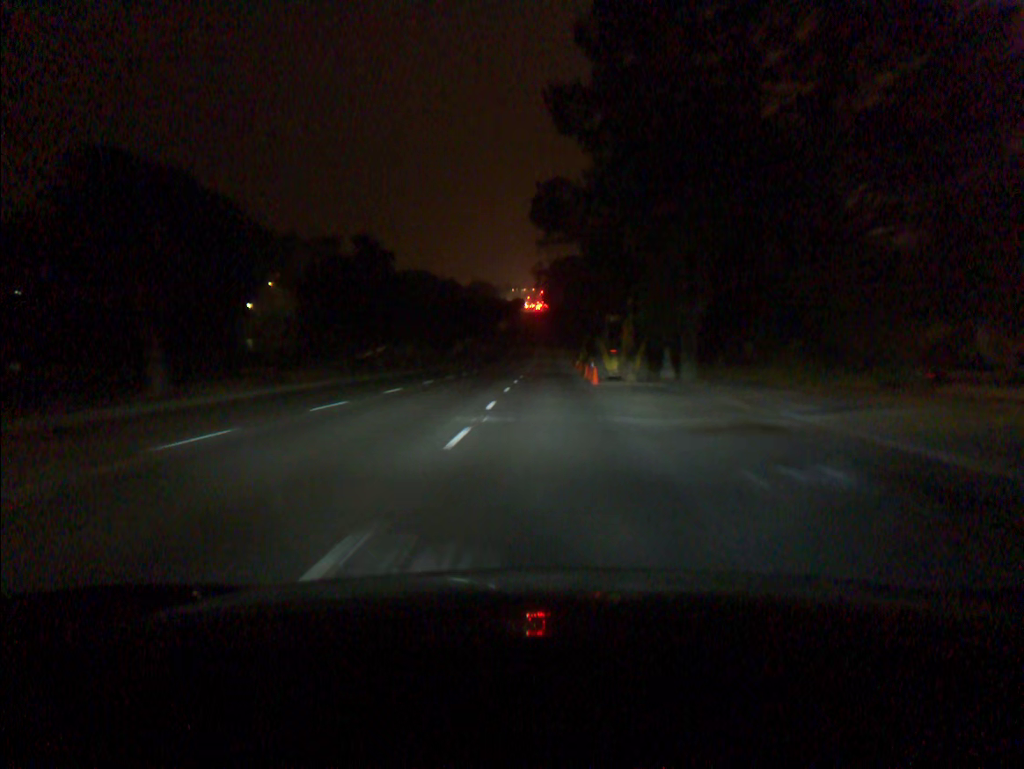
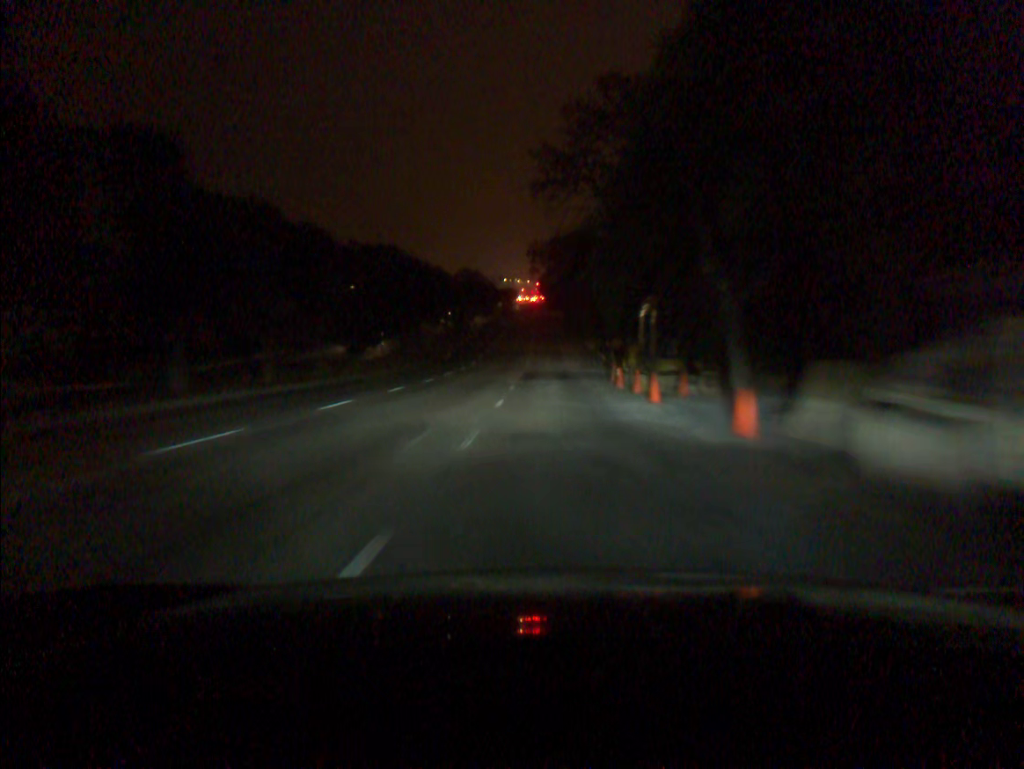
(+0.1, +36.4) m; 0°
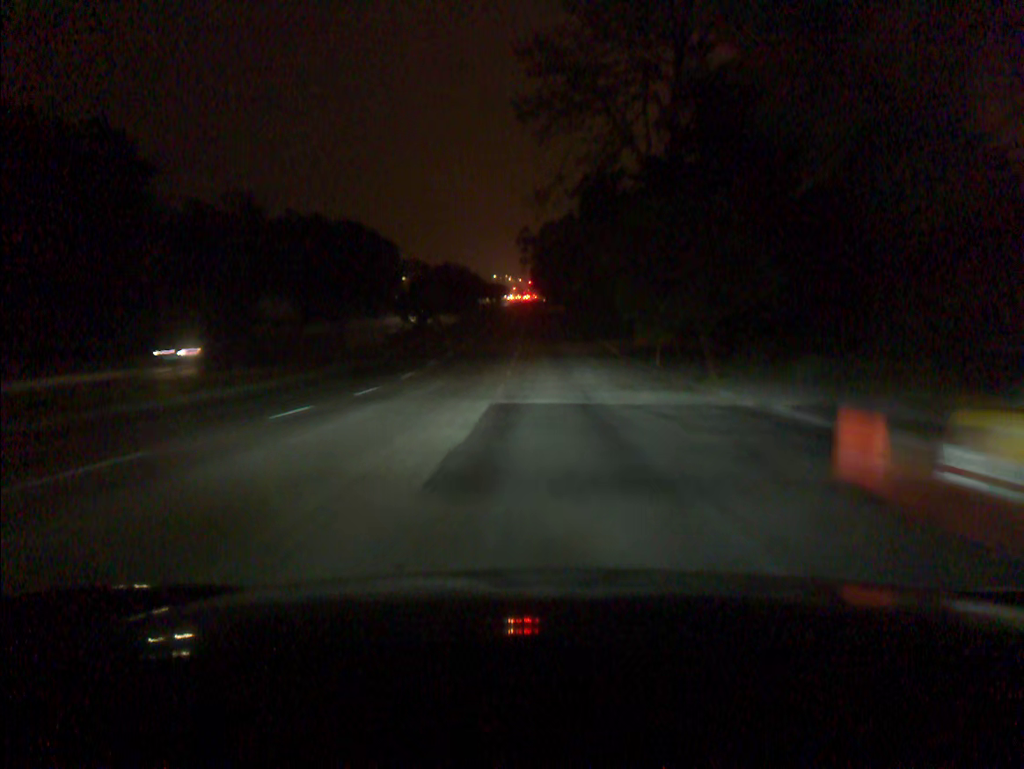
(+0.1, +24.6) m; +1°
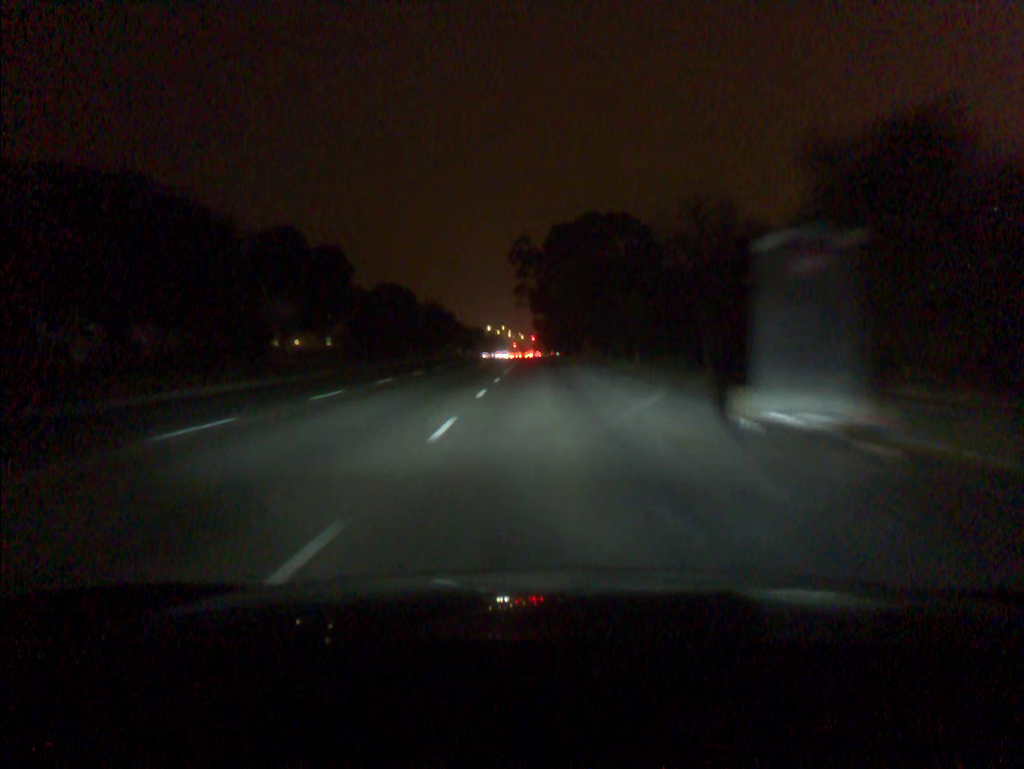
(+0.1, +61.5) m; 0°
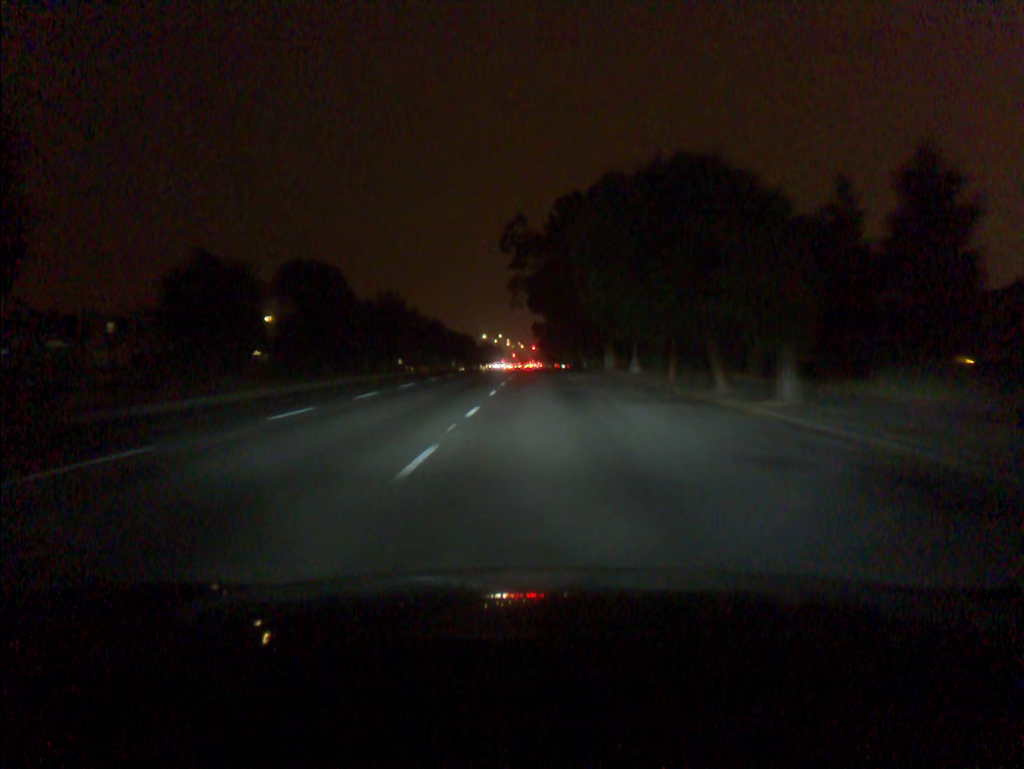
(0.0, +24.2) m; 0°
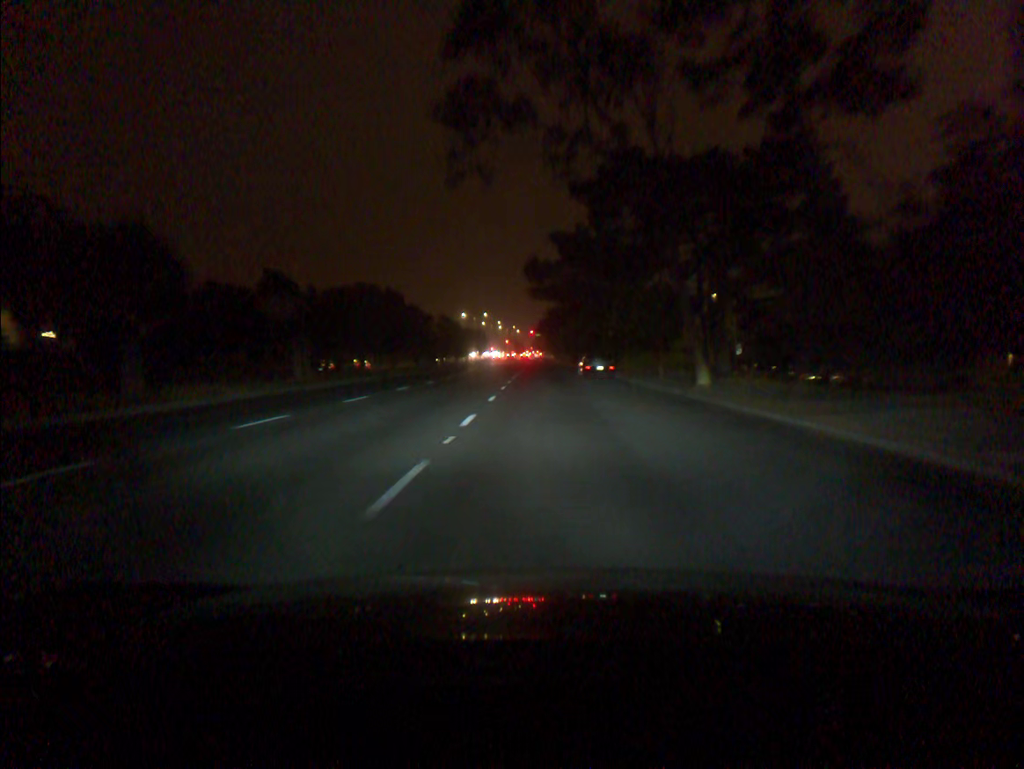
(-0.2, +59.1) m; 0°
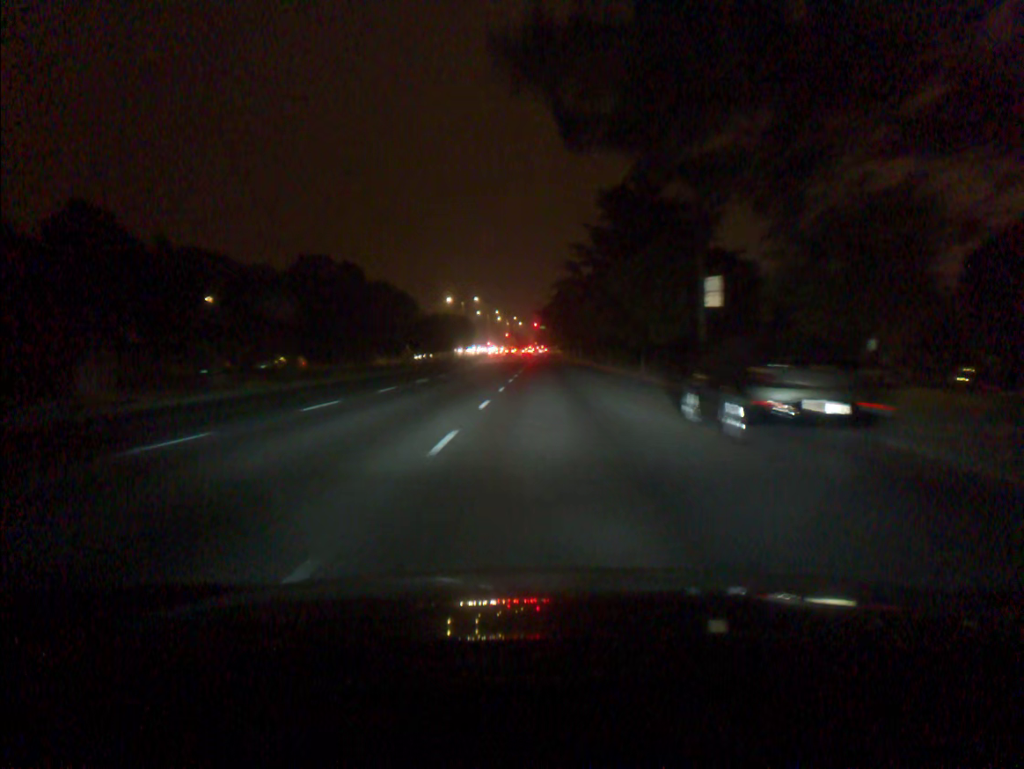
(-0.1, +33.0) m; 0°
